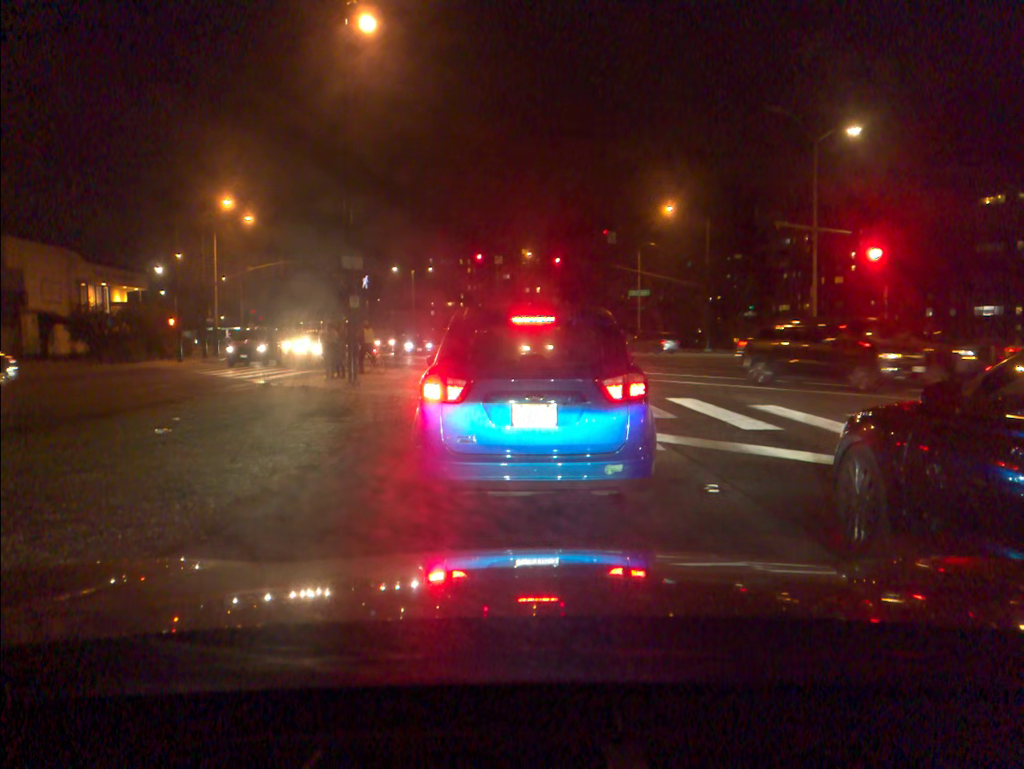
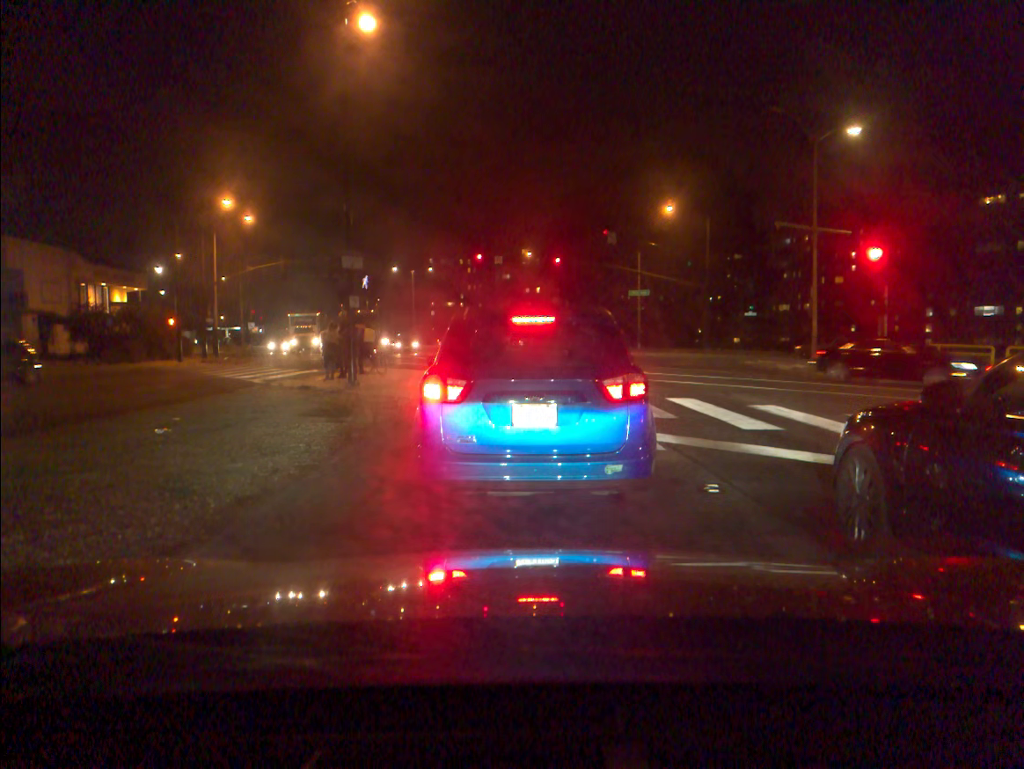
(0.0, 0.0) m; -1°
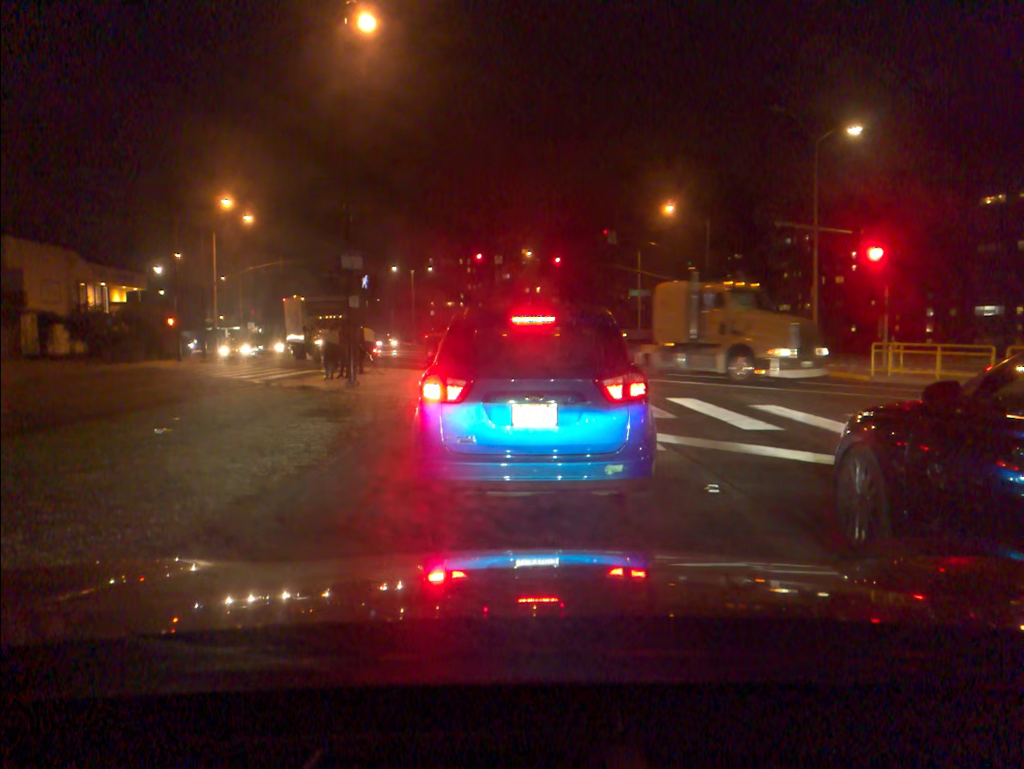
(0.0, 0.0) m; -1°
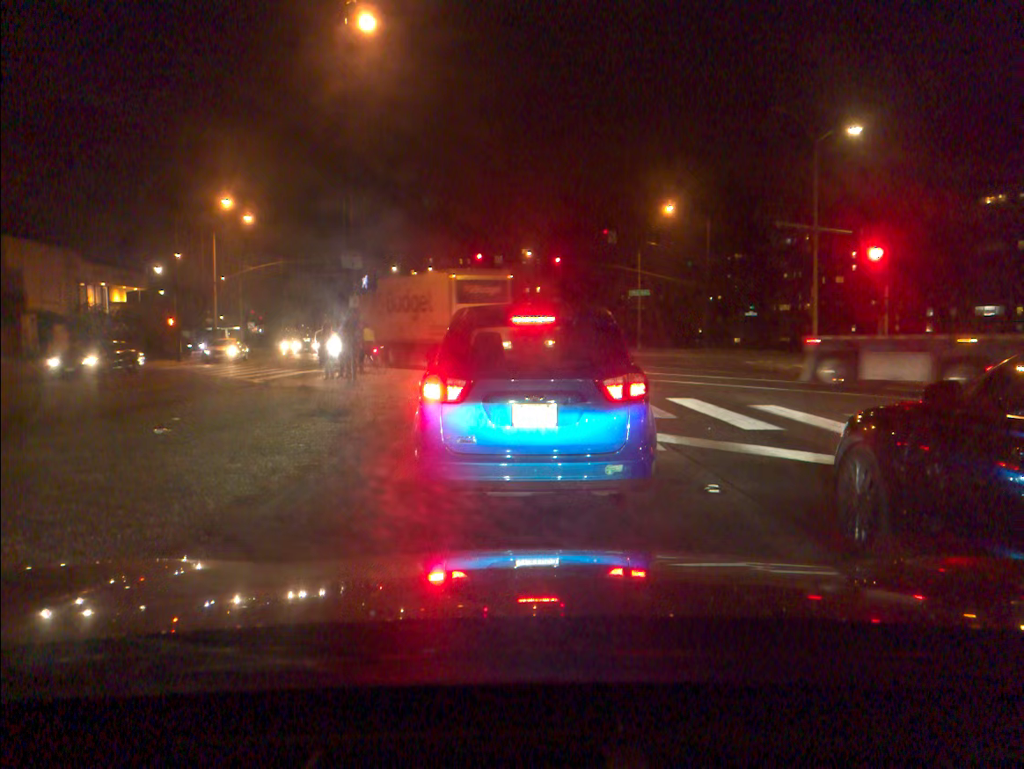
(0.0, 0.0) m; 0°
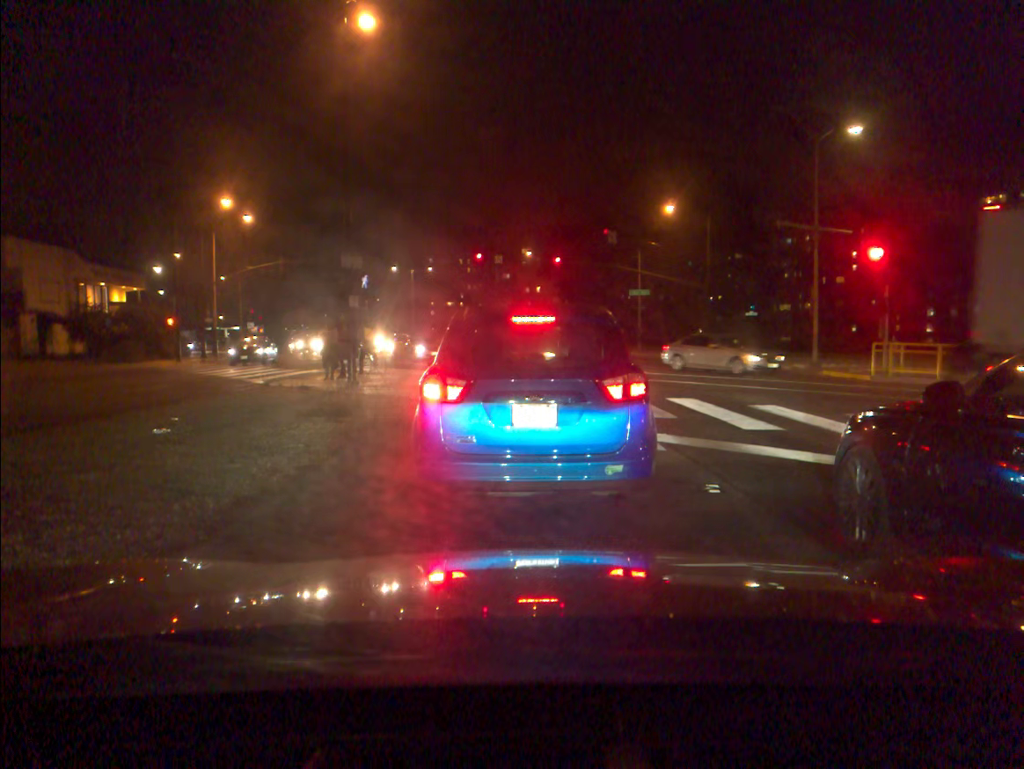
(0.0, 0.0) m; 0°
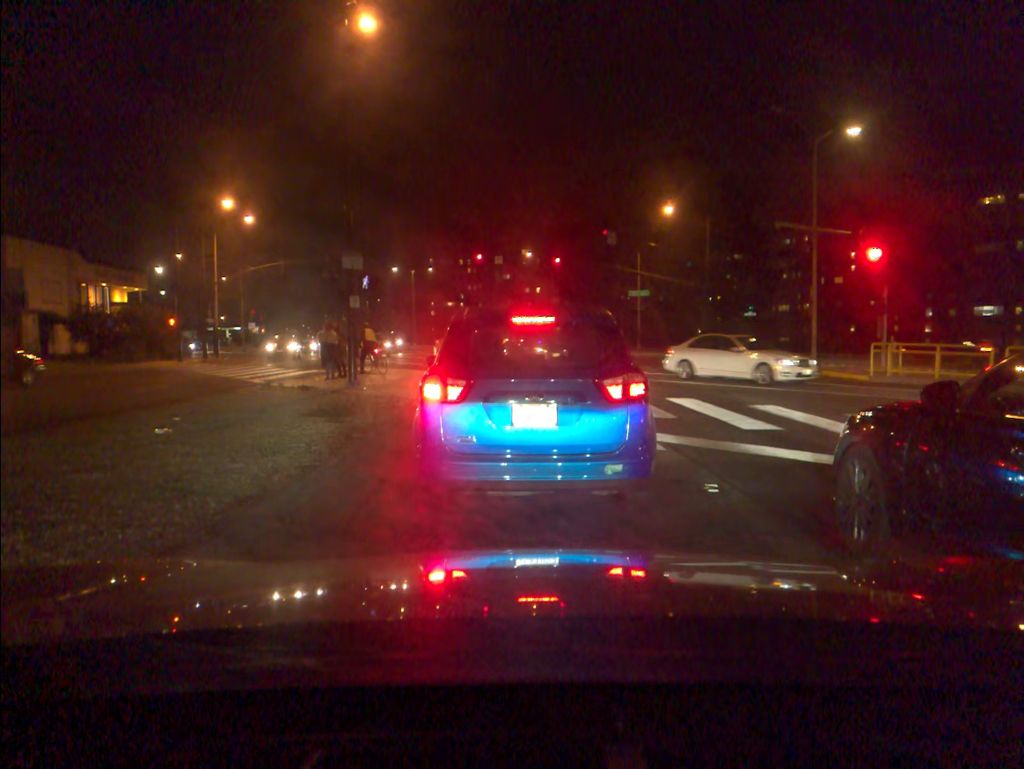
(0.0, 0.0) m; 0°
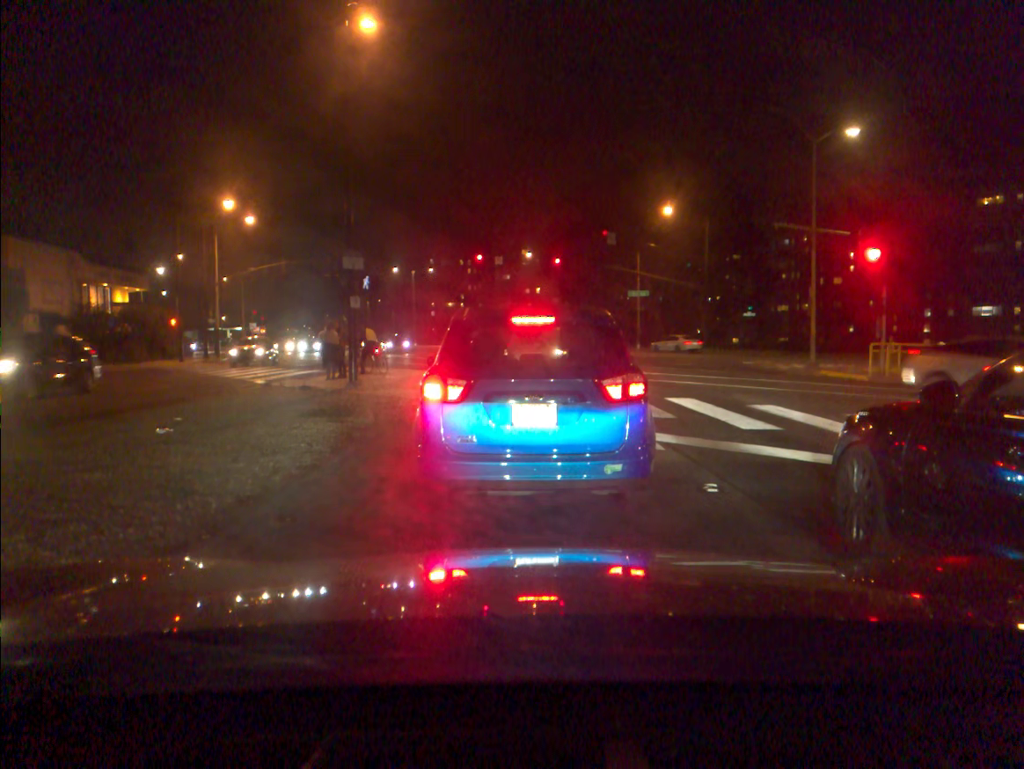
(0.0, 0.0) m; 0°
